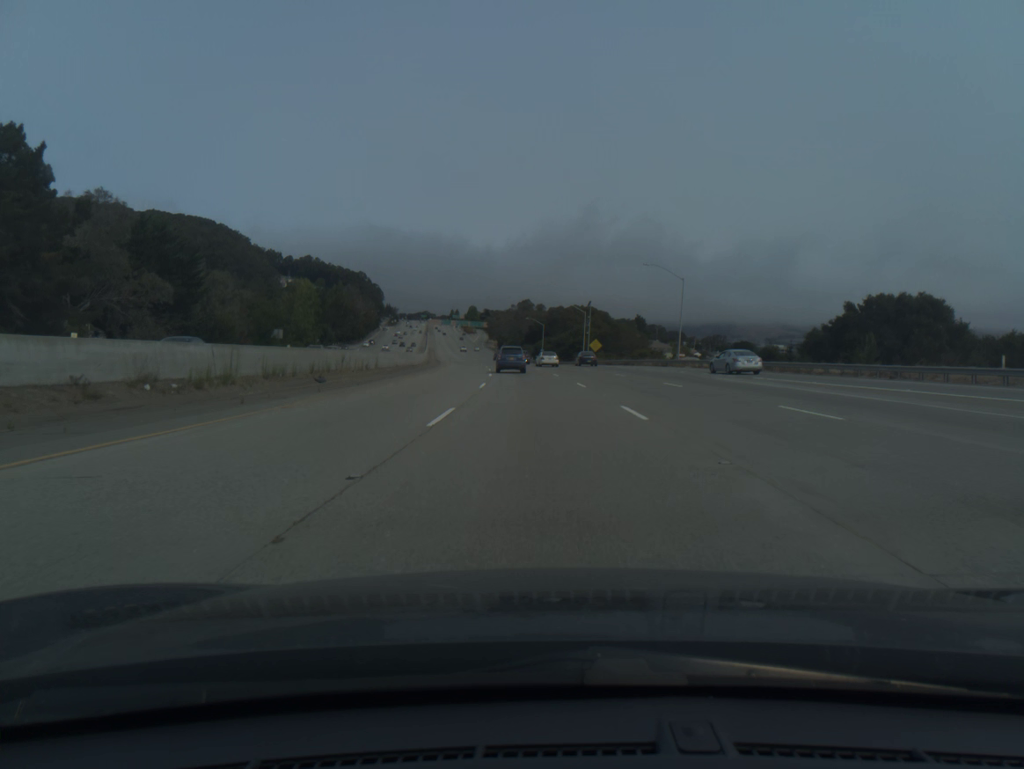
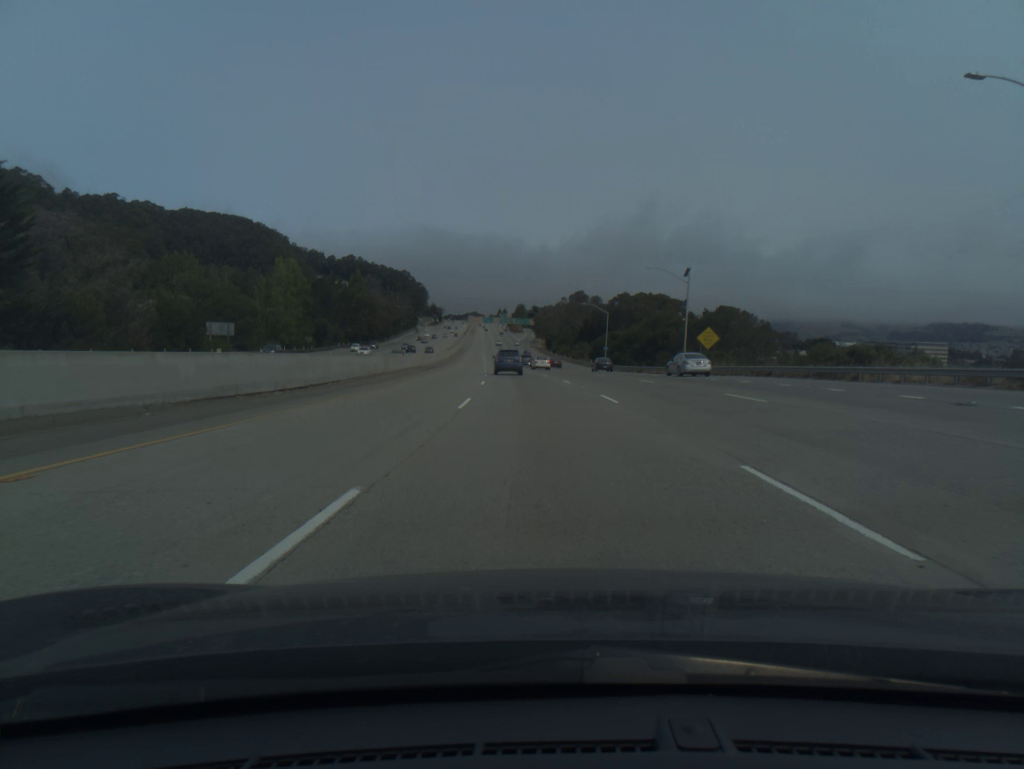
(-1.7, +53.2) m; -4°
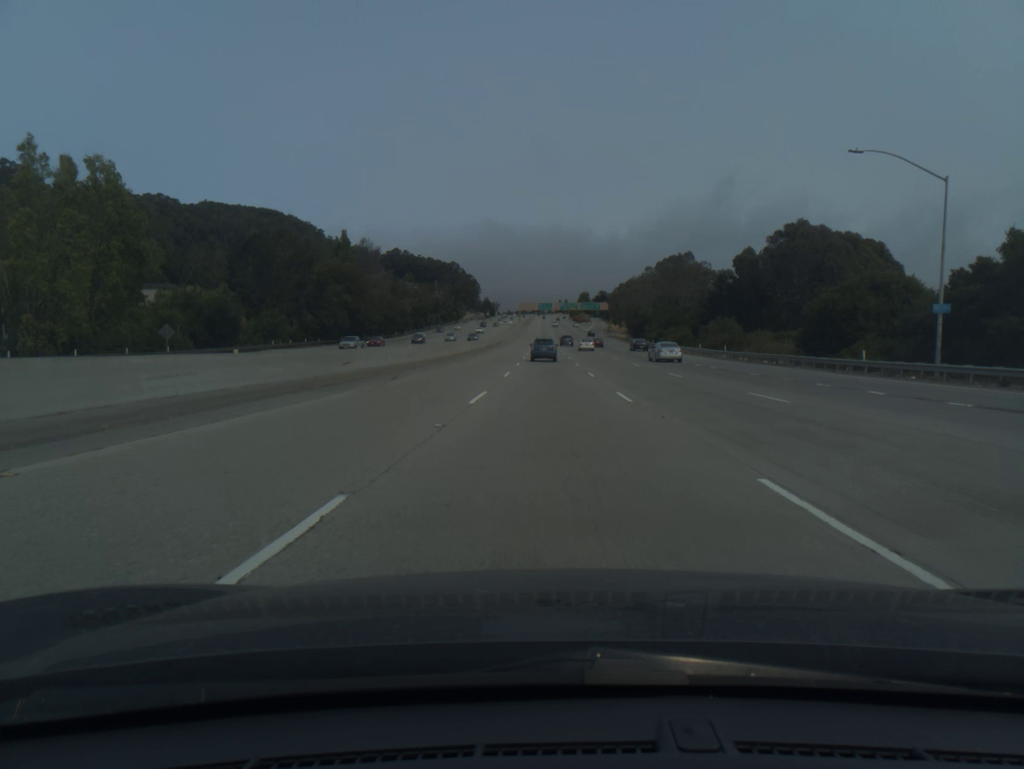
(-4.6, +88.1) m; -5°
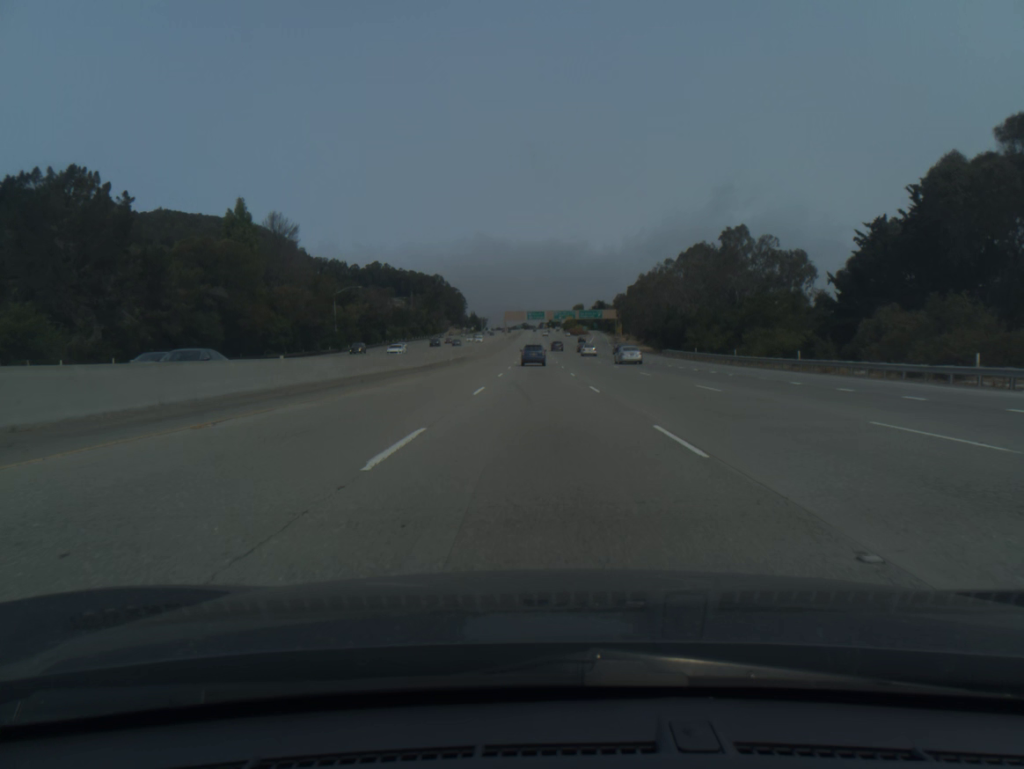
(+0.4, +53.1) m; +1°
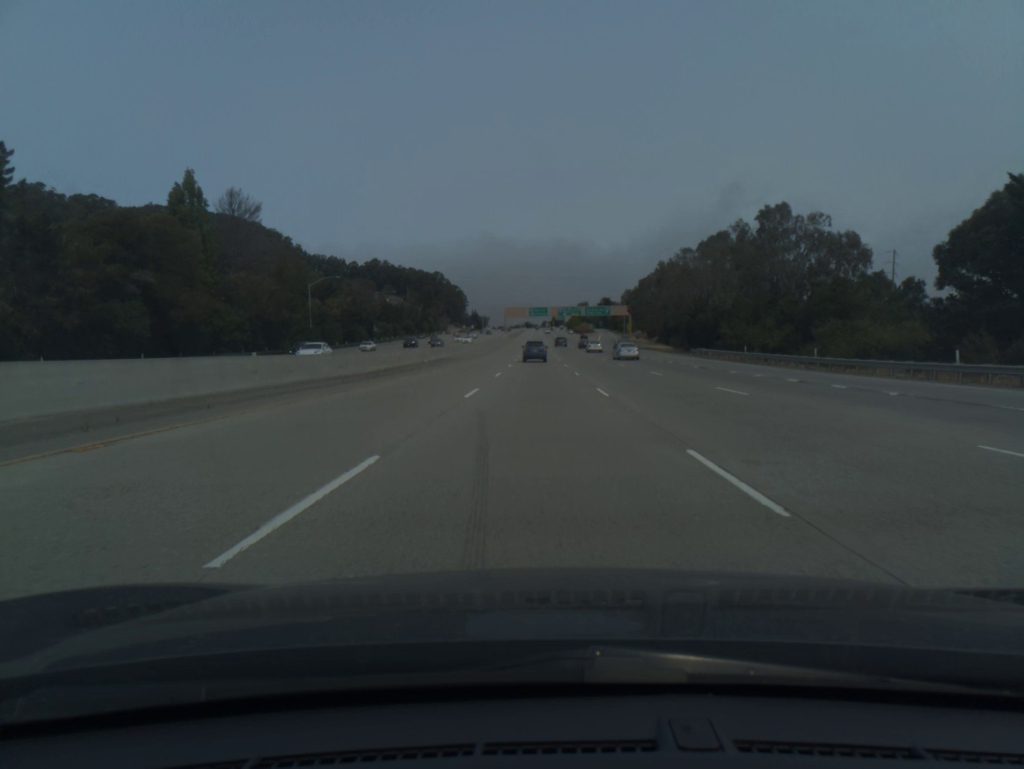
(-0.1, +17.7) m; 0°
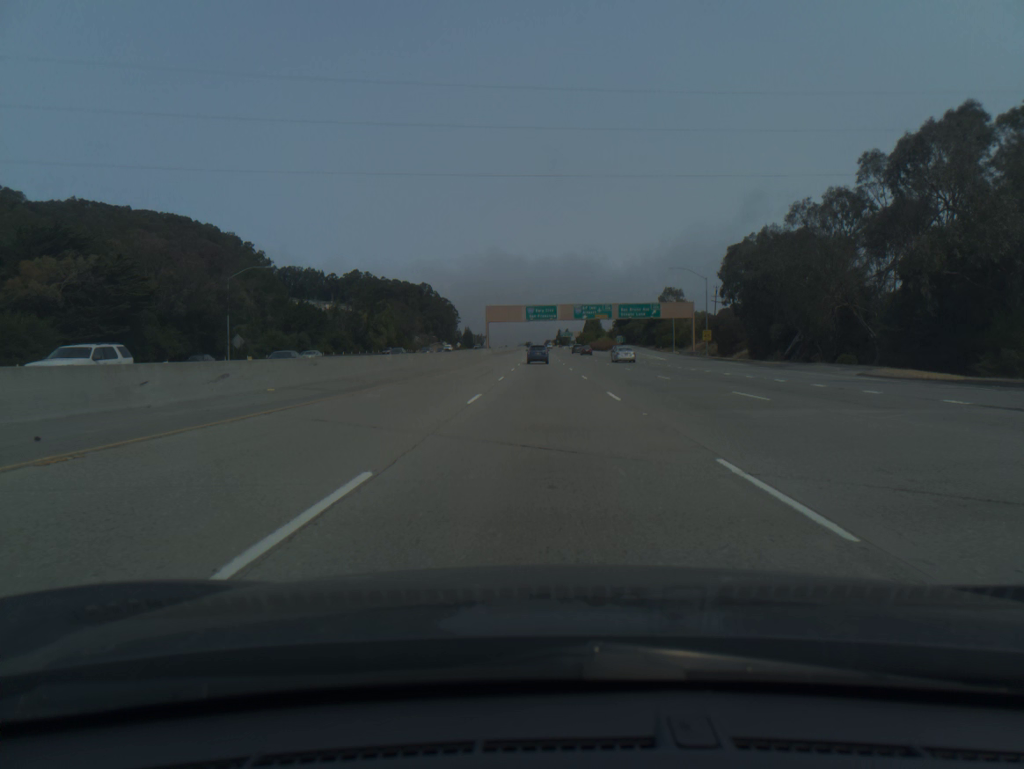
(-0.3, +88.5) m; 0°
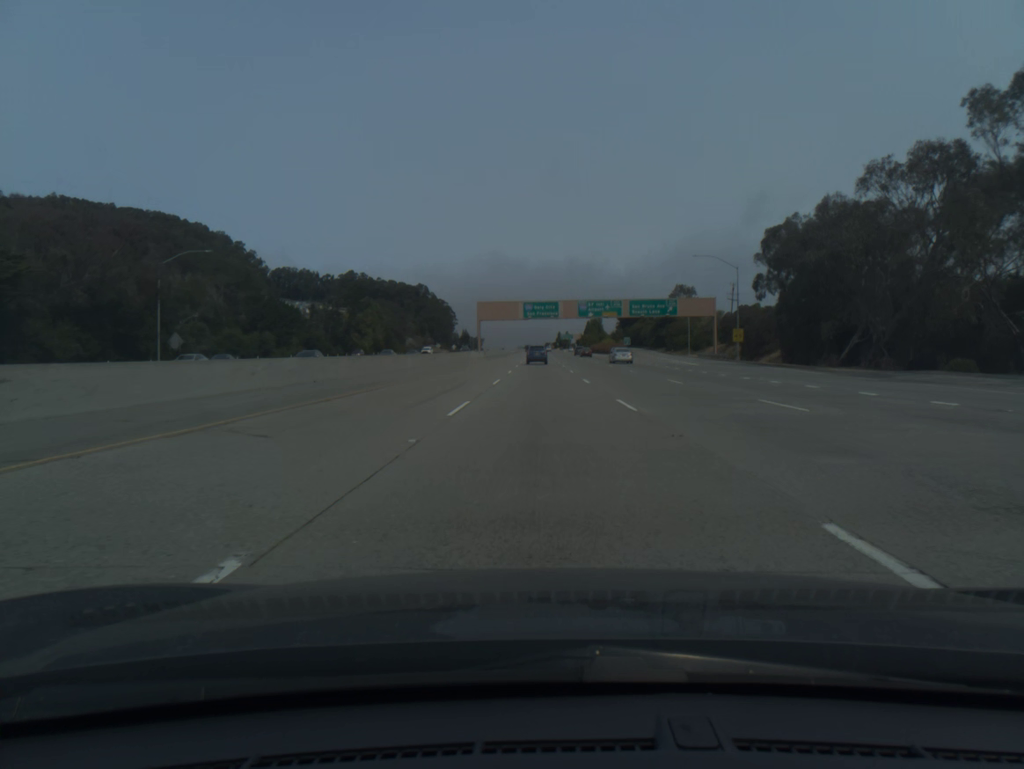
(0.0, +17.8) m; 0°
